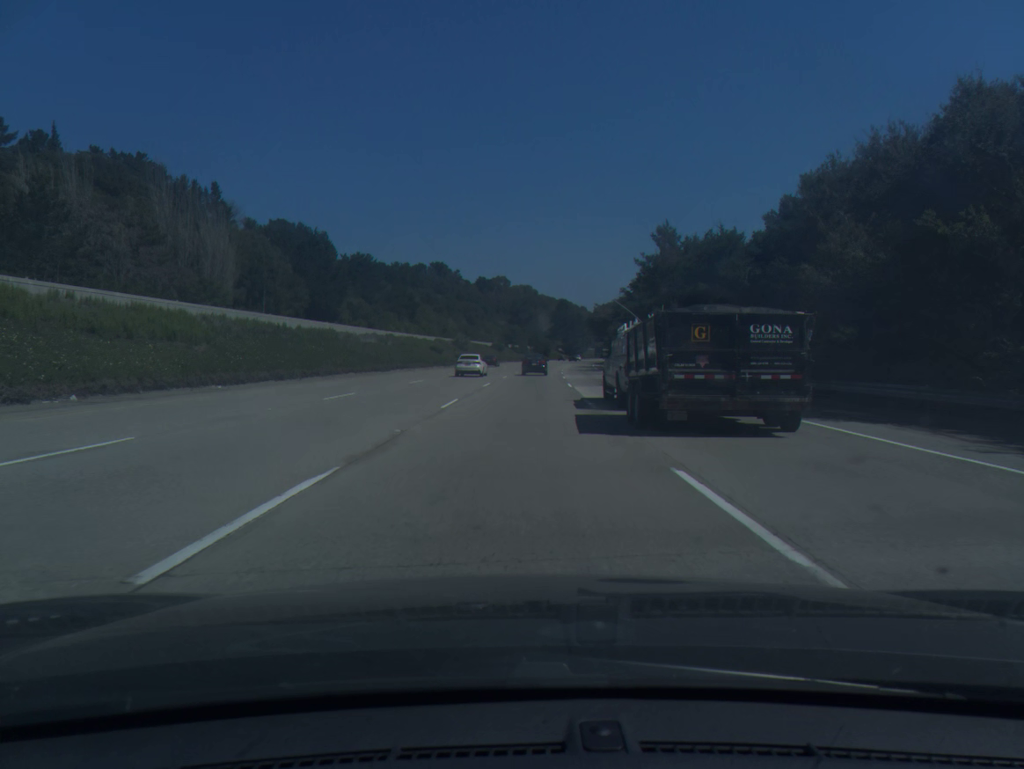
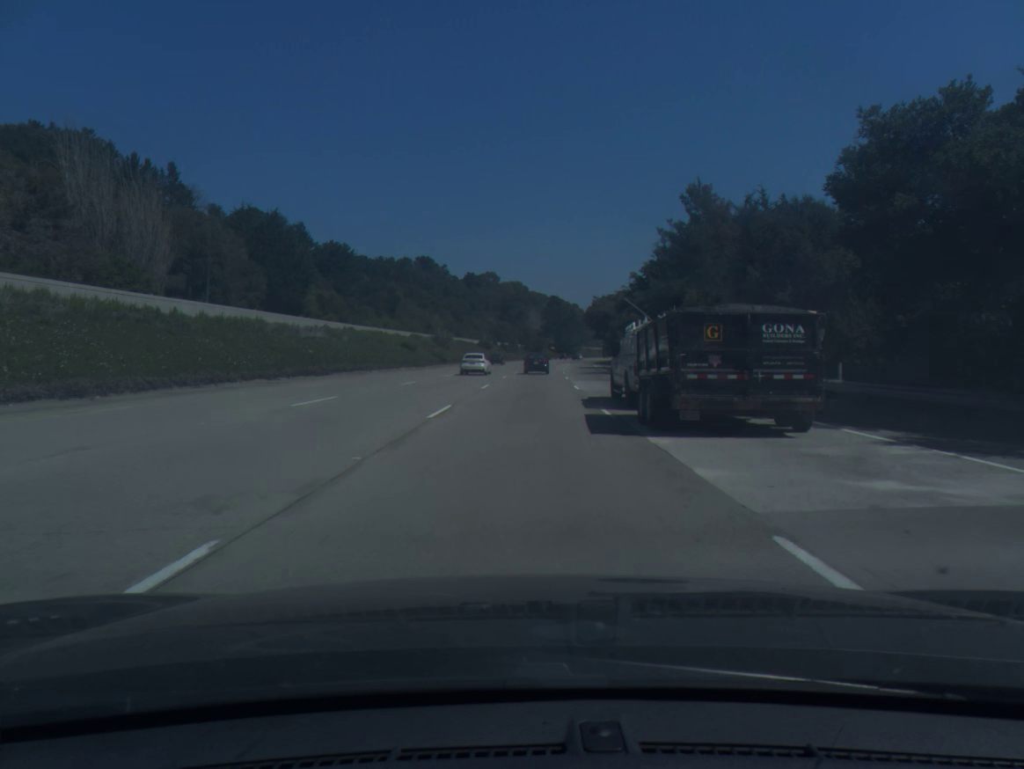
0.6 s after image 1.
(+0.1, +17.6) m; +1°
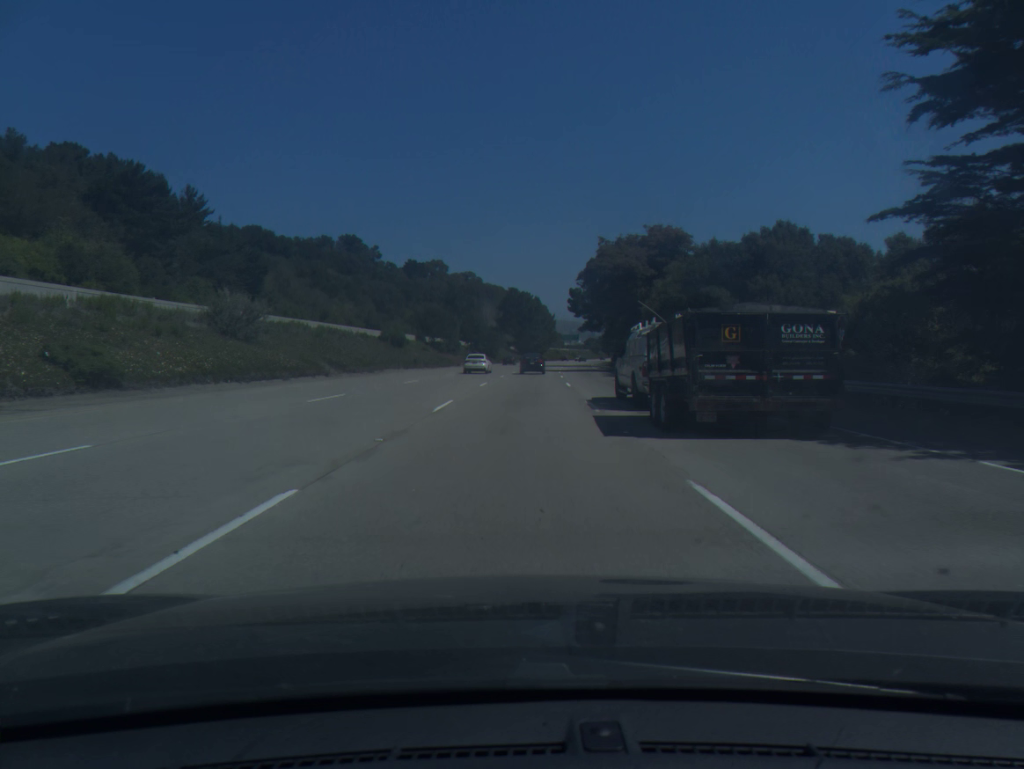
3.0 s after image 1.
(+2.4, +70.6) m; +3°
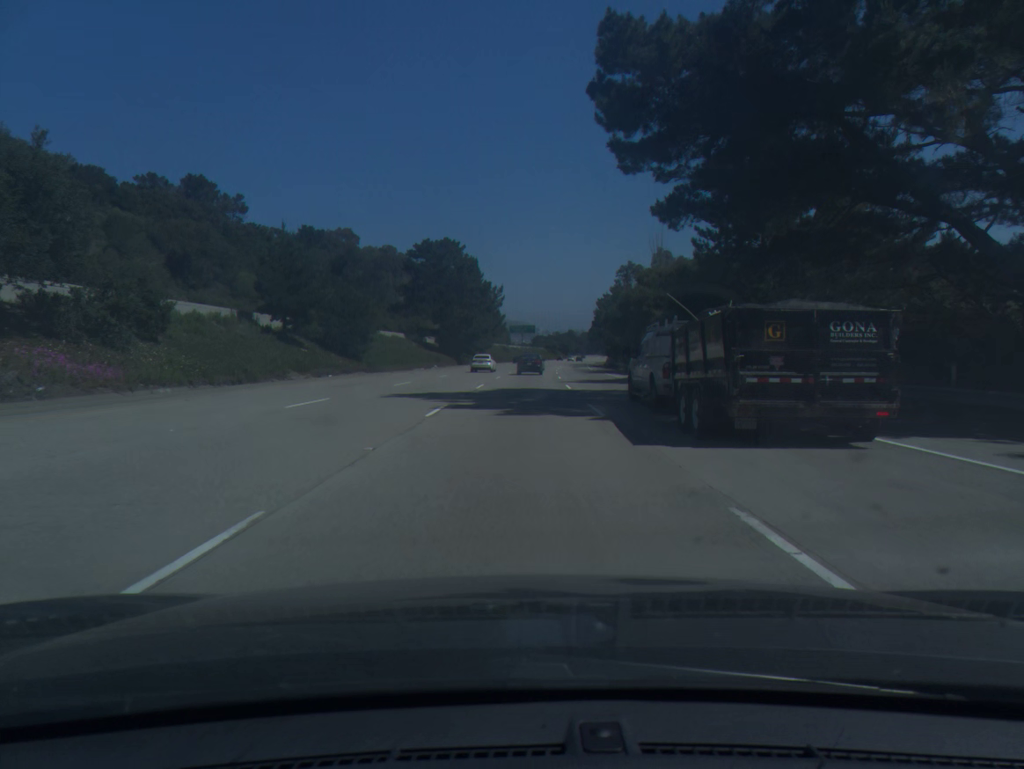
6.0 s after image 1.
(+3.0, +89.2) m; +4°
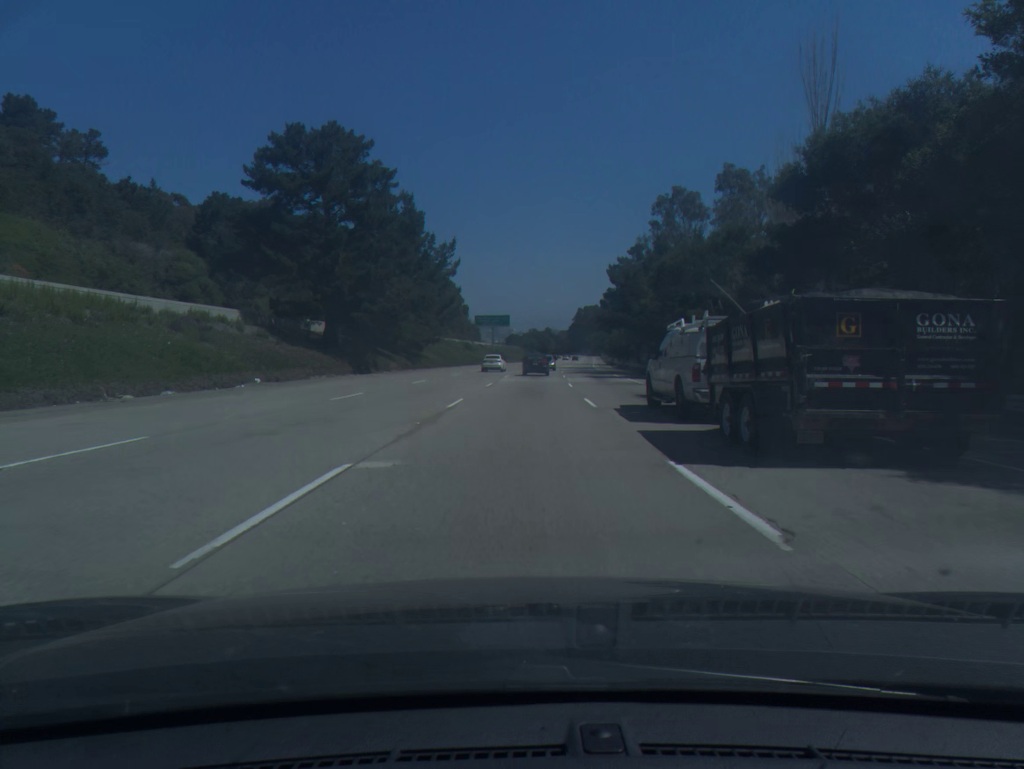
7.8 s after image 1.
(+0.9, +54.9) m; +2°
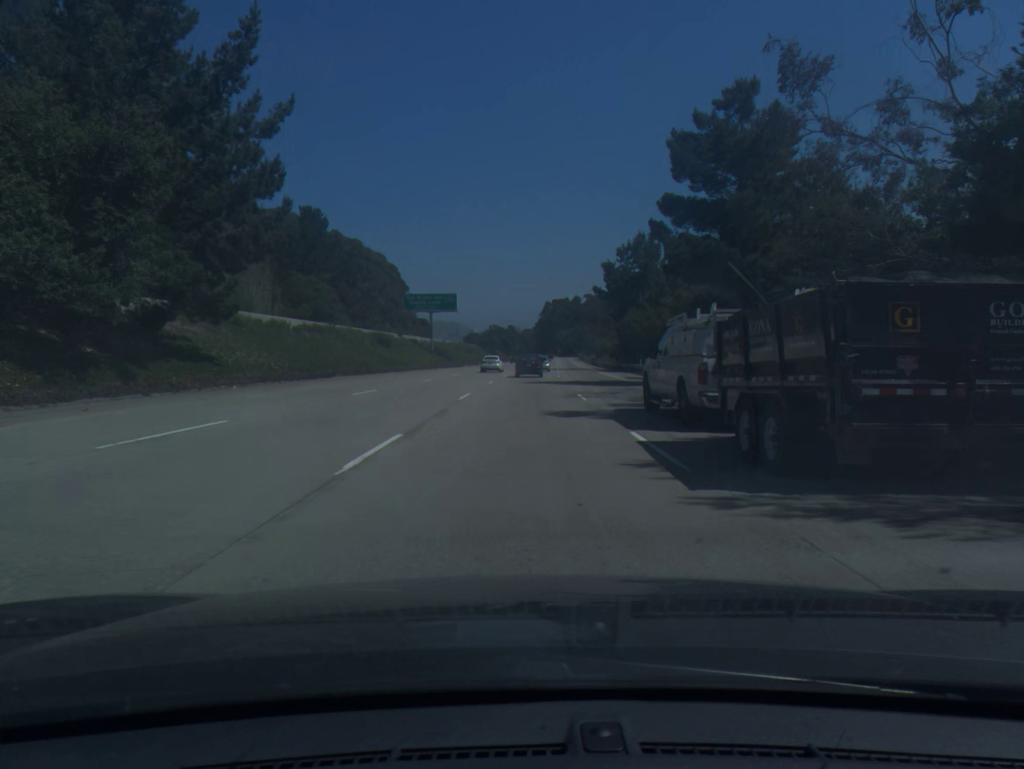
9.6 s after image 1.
(+1.3, +54.8) m; +3°
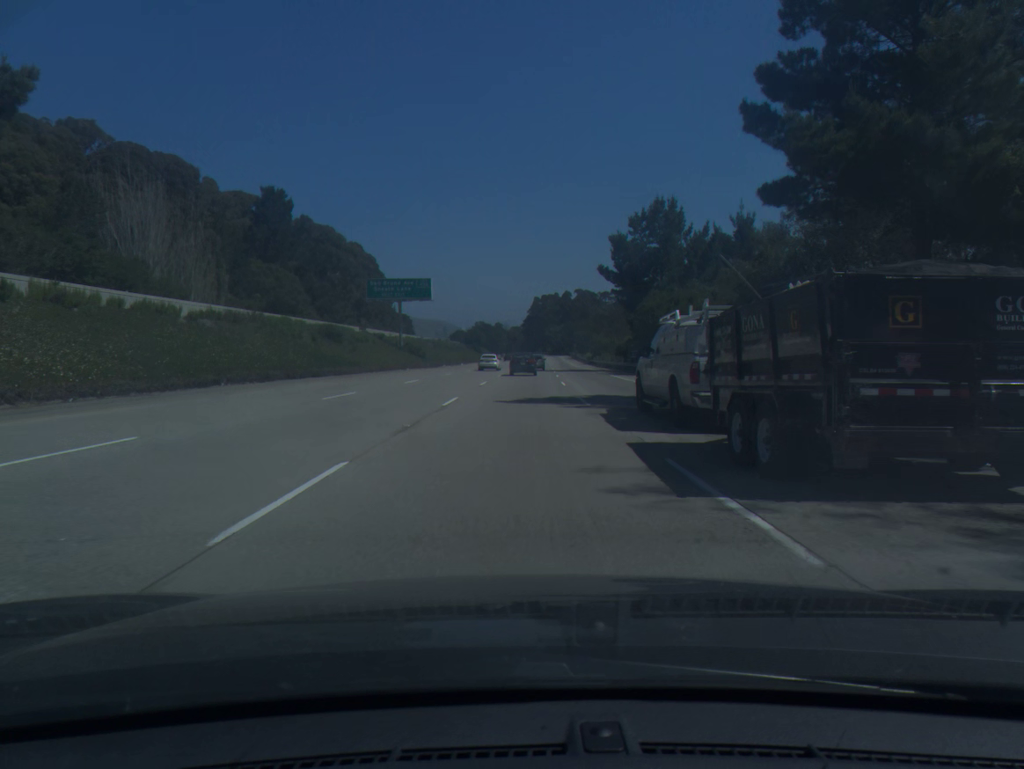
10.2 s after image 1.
(+0.1, +18.1) m; +1°
